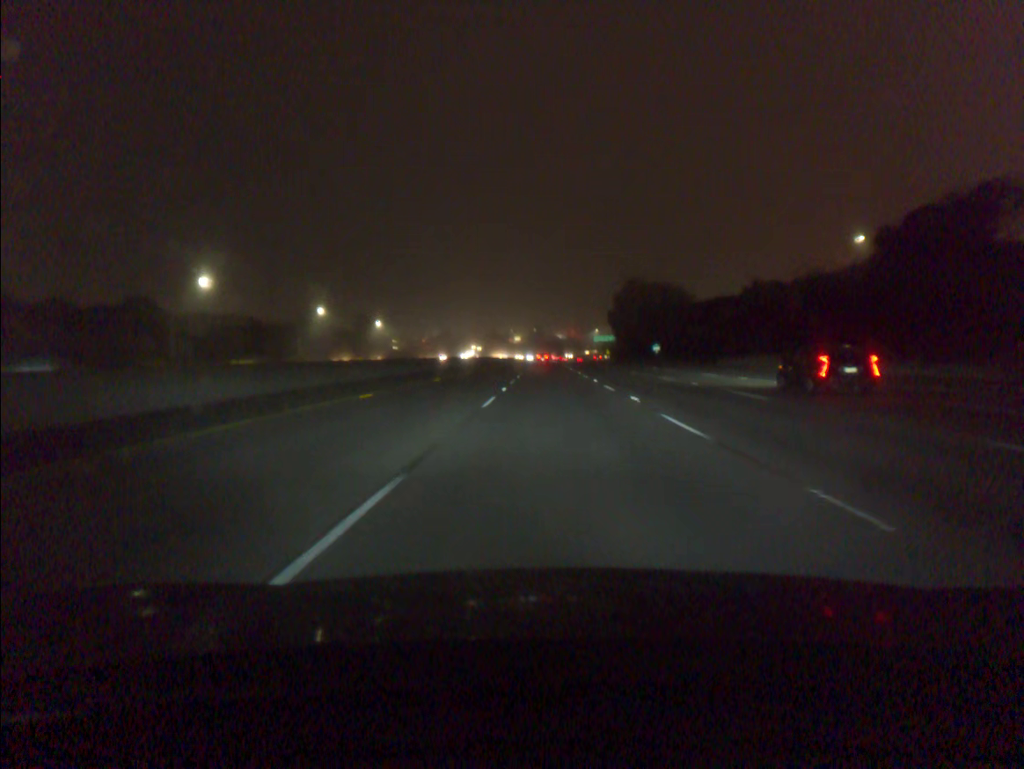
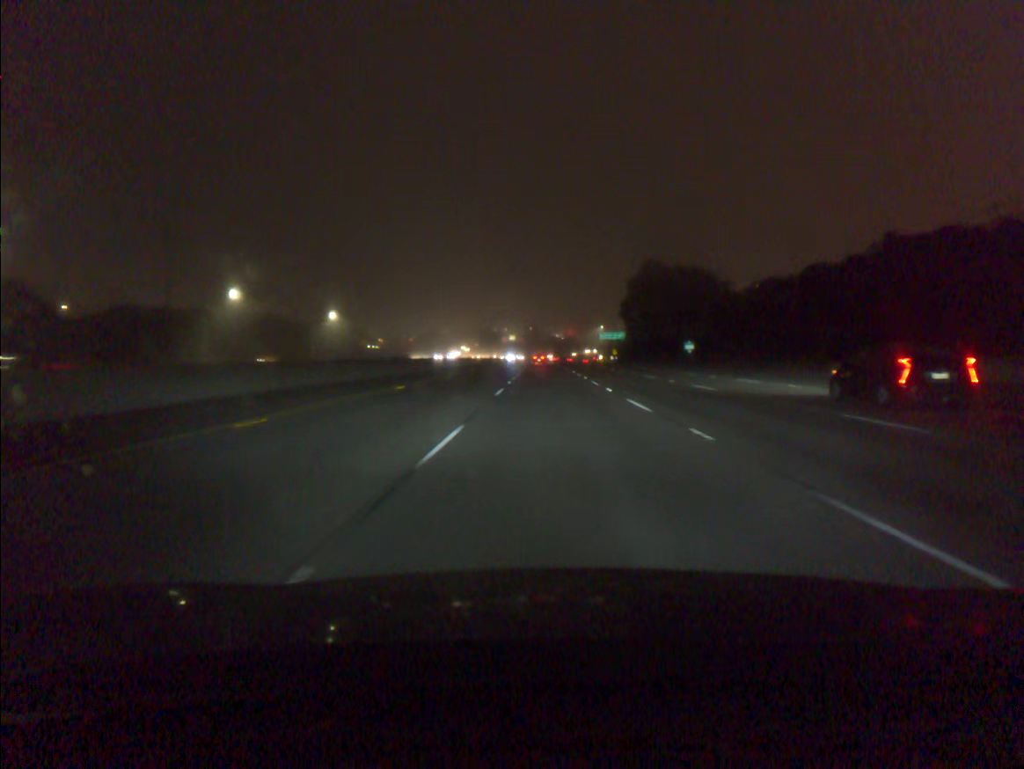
(+0.1, +38.2) m; 0°
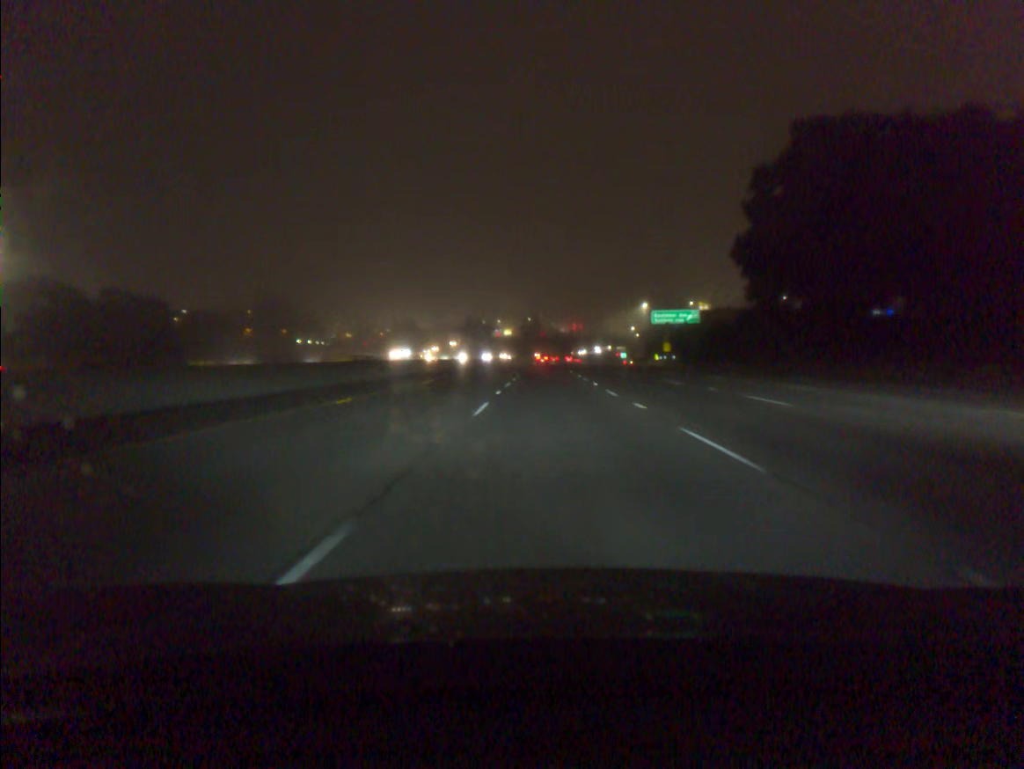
(0.0, +95.8) m; 0°
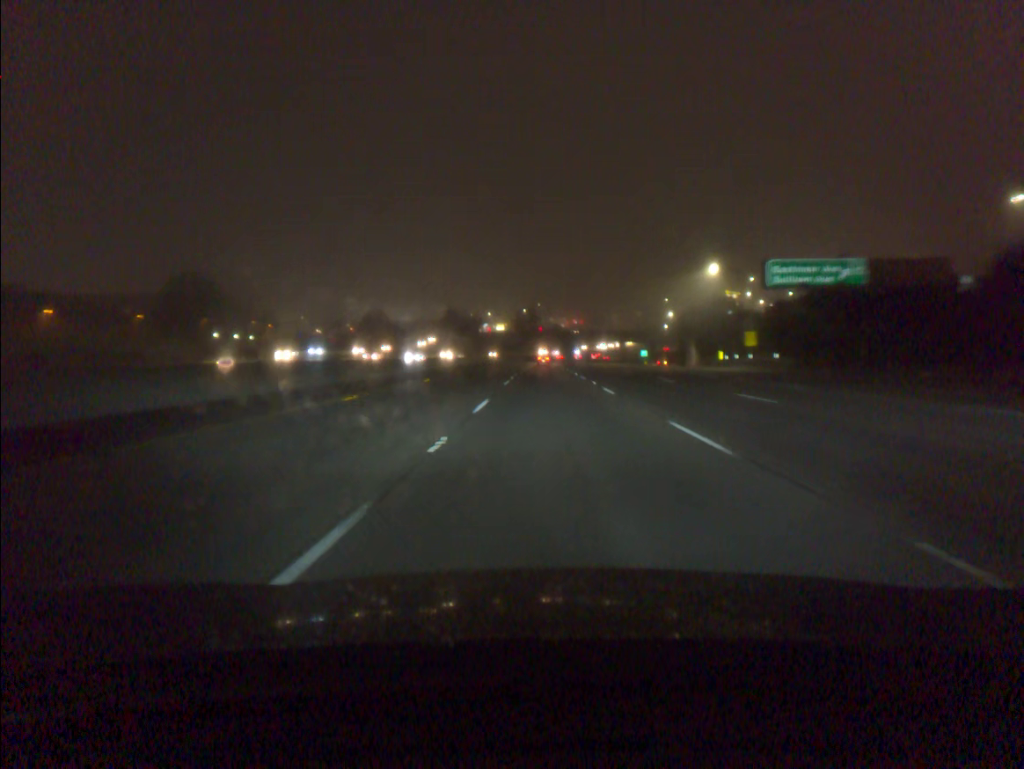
(0.0, +57.6) m; 0°
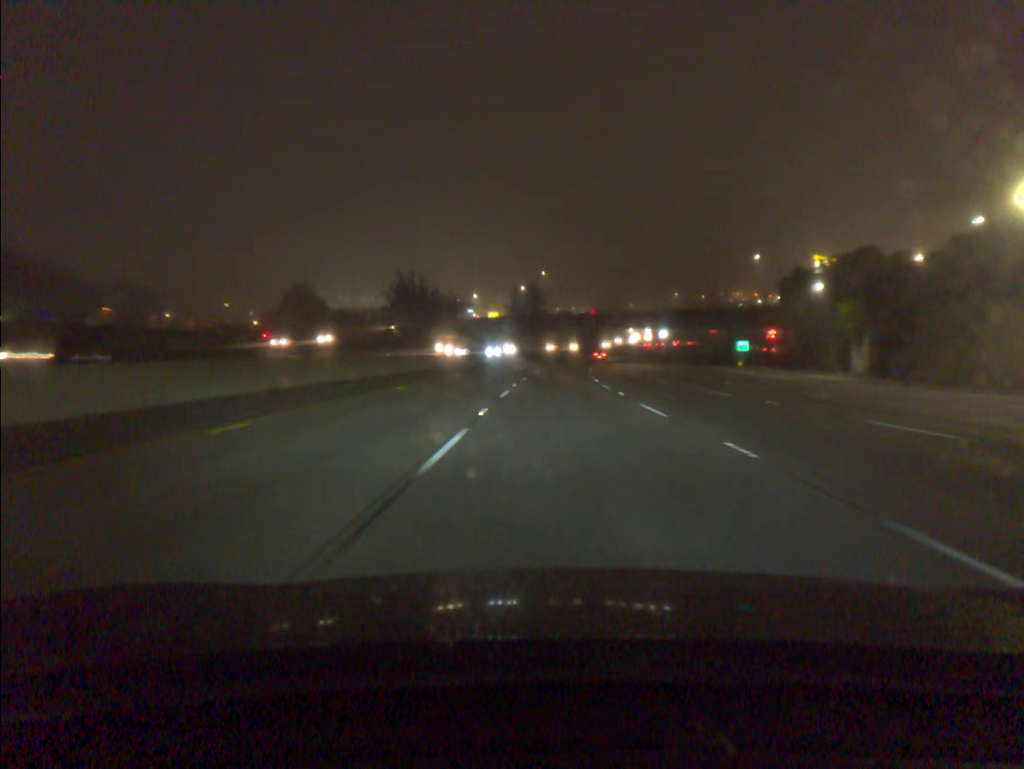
(-0.3, +96.1) m; 0°
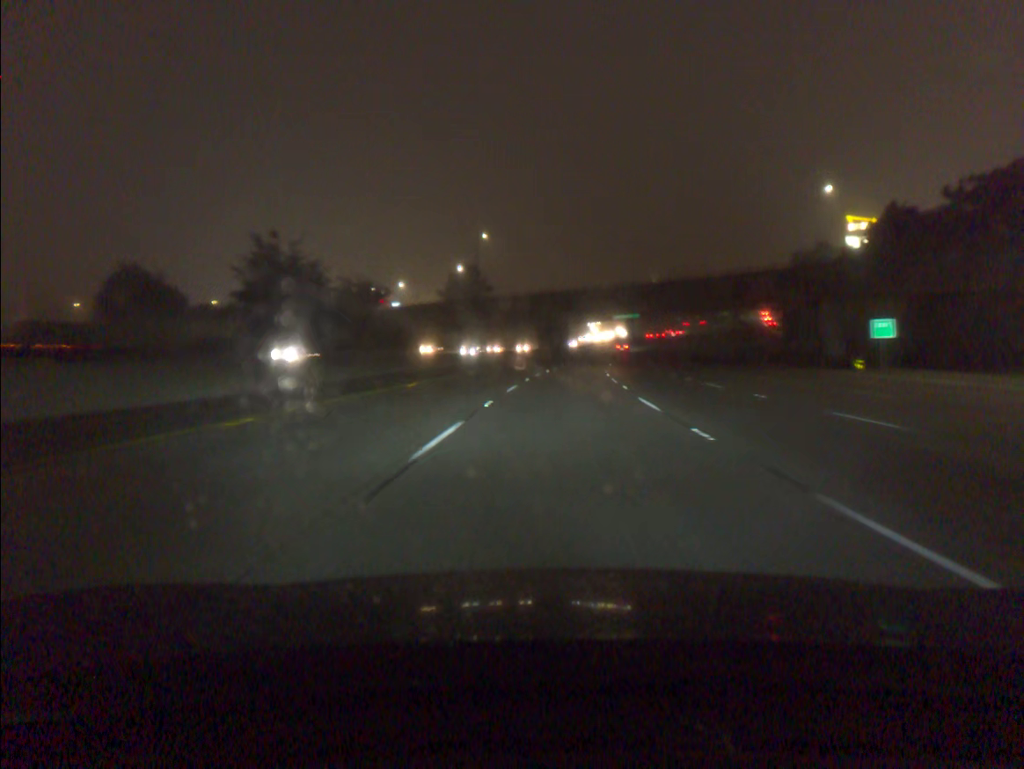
(+1.3, +57.6) m; +3°
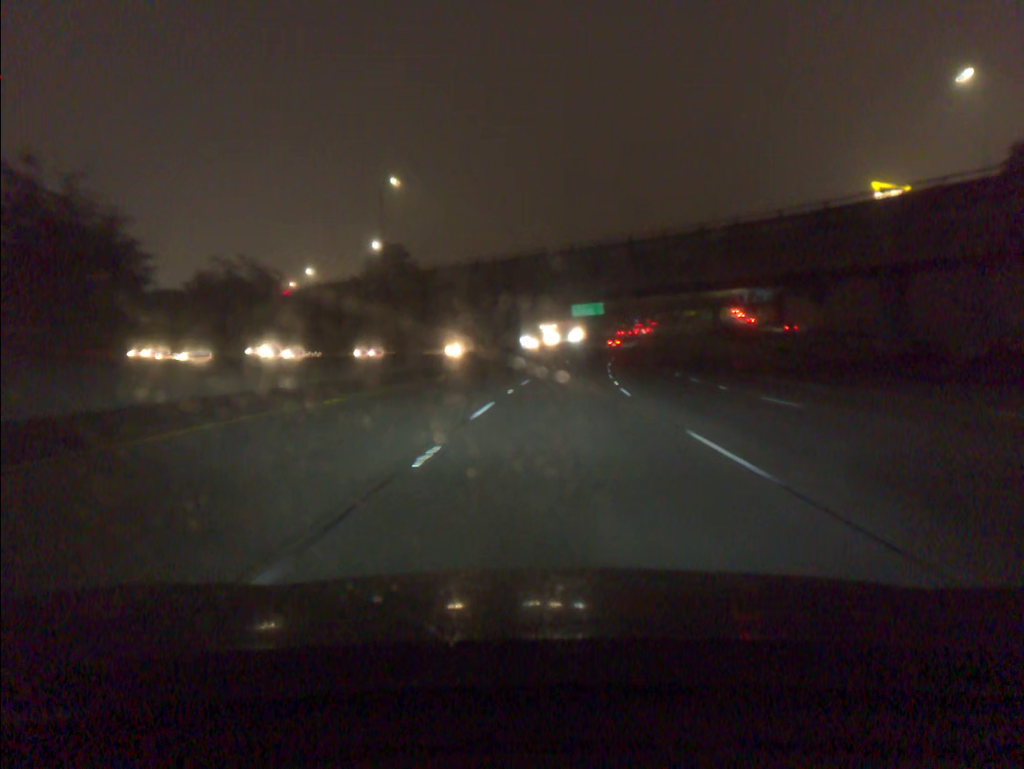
(+1.1, +38.3) m; +4°
